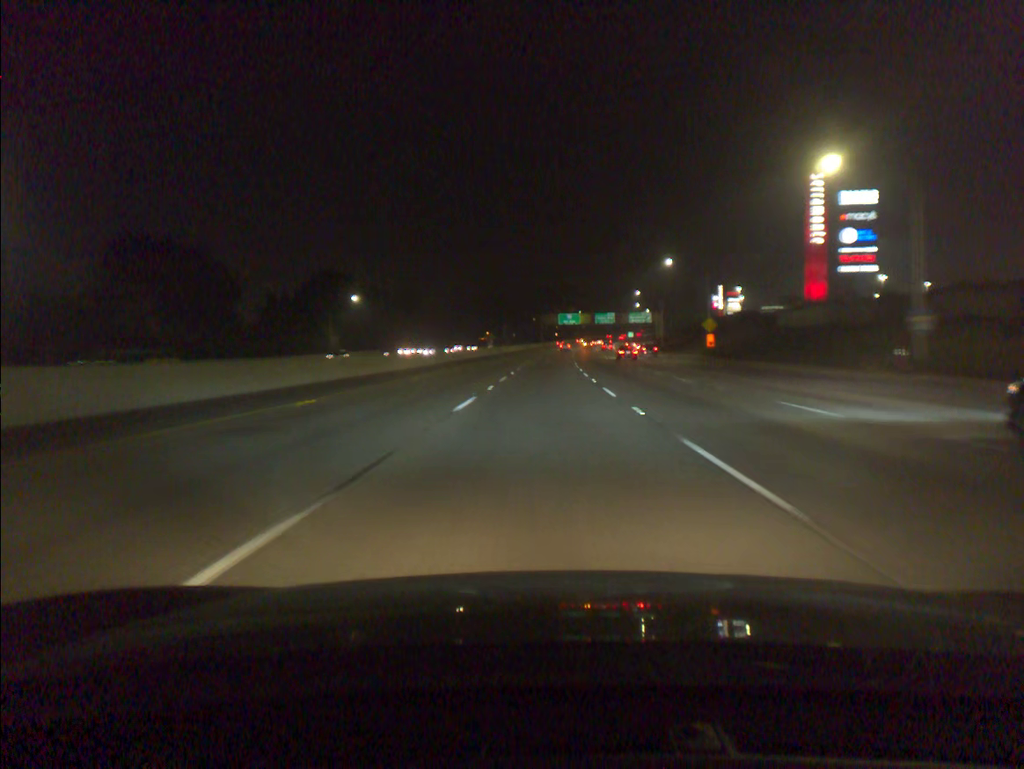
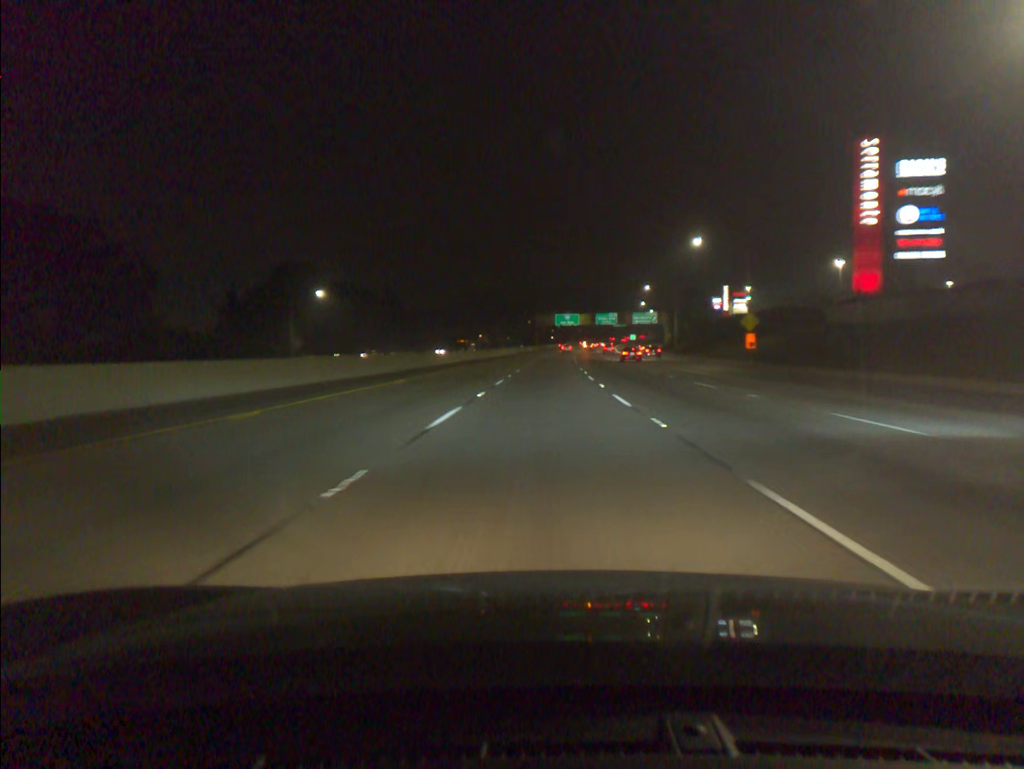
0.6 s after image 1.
(0.0, +18.2) m; 0°
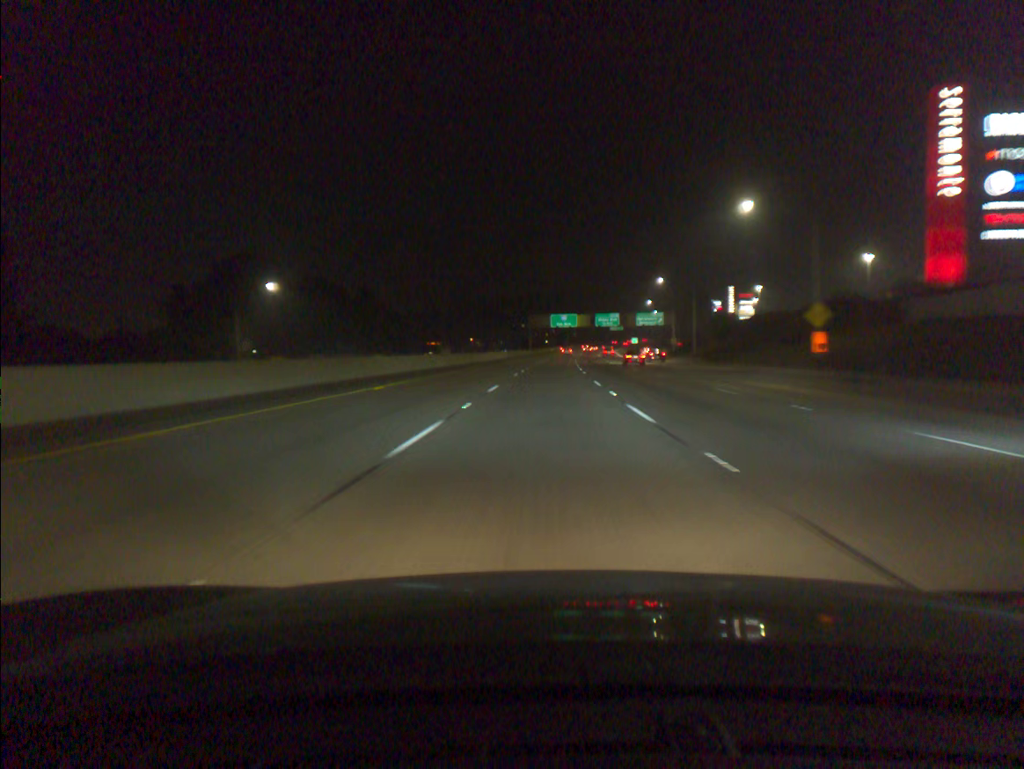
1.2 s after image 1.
(0.0, +18.2) m; 0°
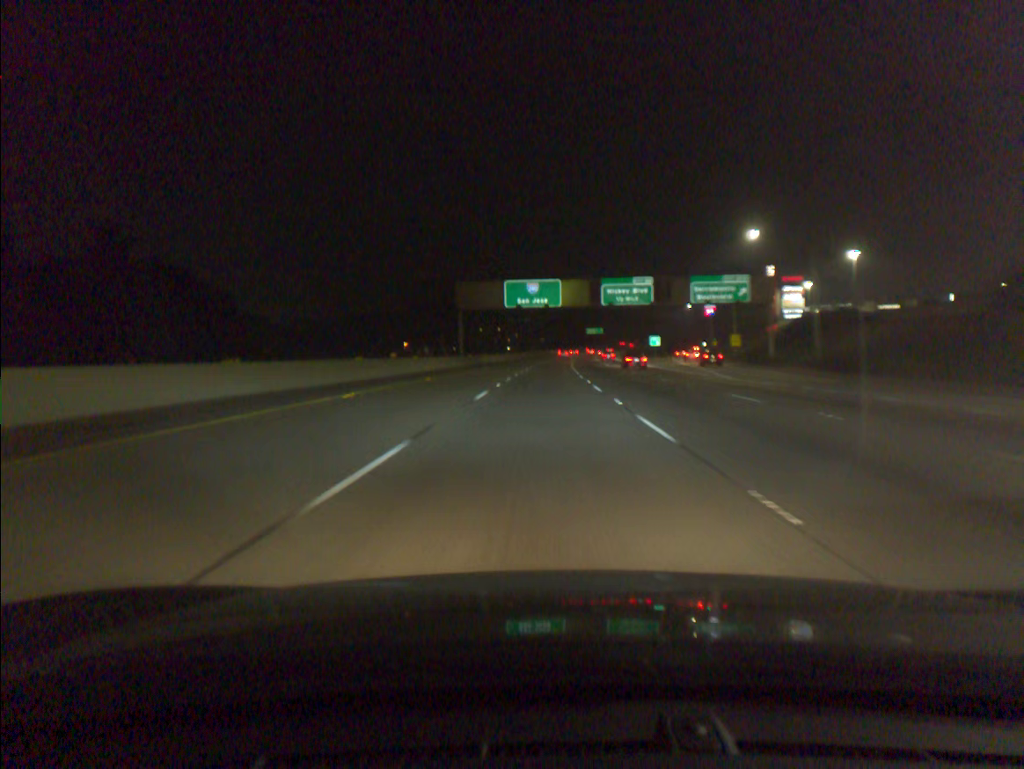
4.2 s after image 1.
(+2.2, +90.5) m; +3°
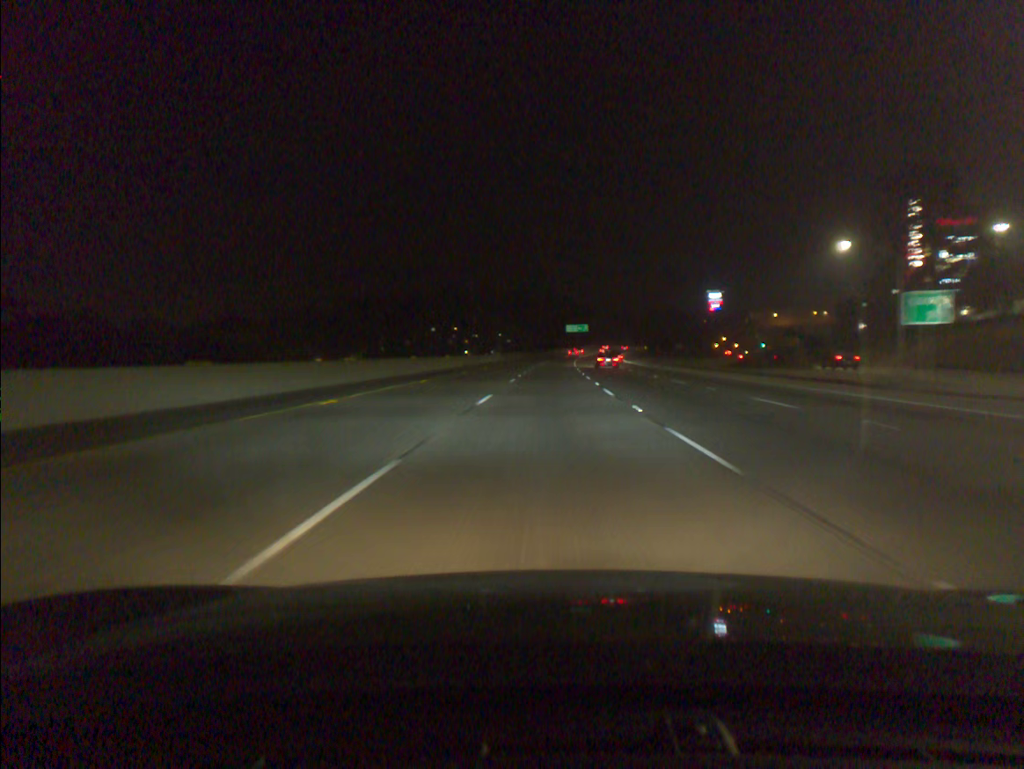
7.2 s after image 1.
(+1.4, +90.3) m; +2°
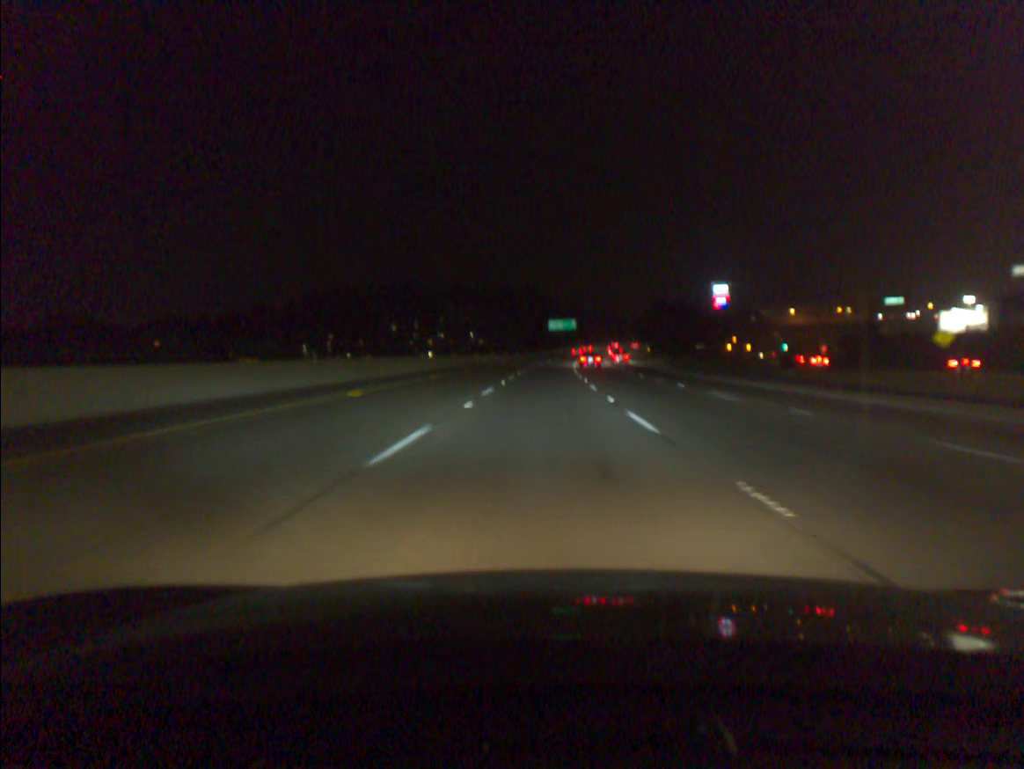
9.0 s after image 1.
(+0.8, +54.5) m; +2°
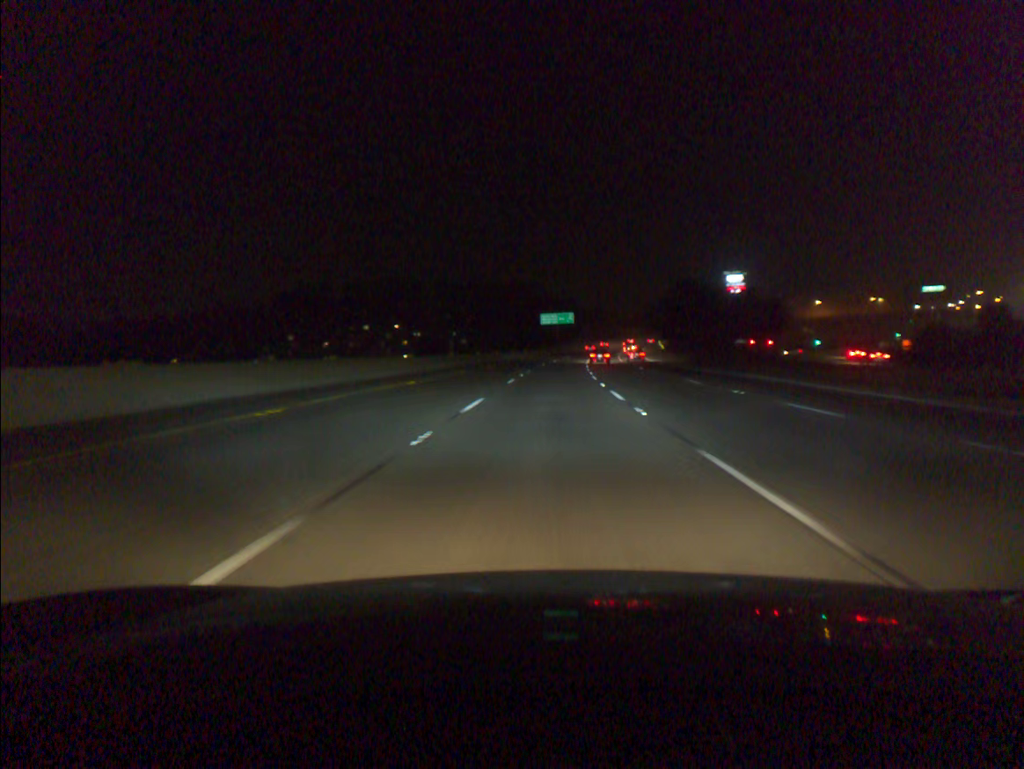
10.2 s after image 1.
(+0.2, +36.4) m; +1°
